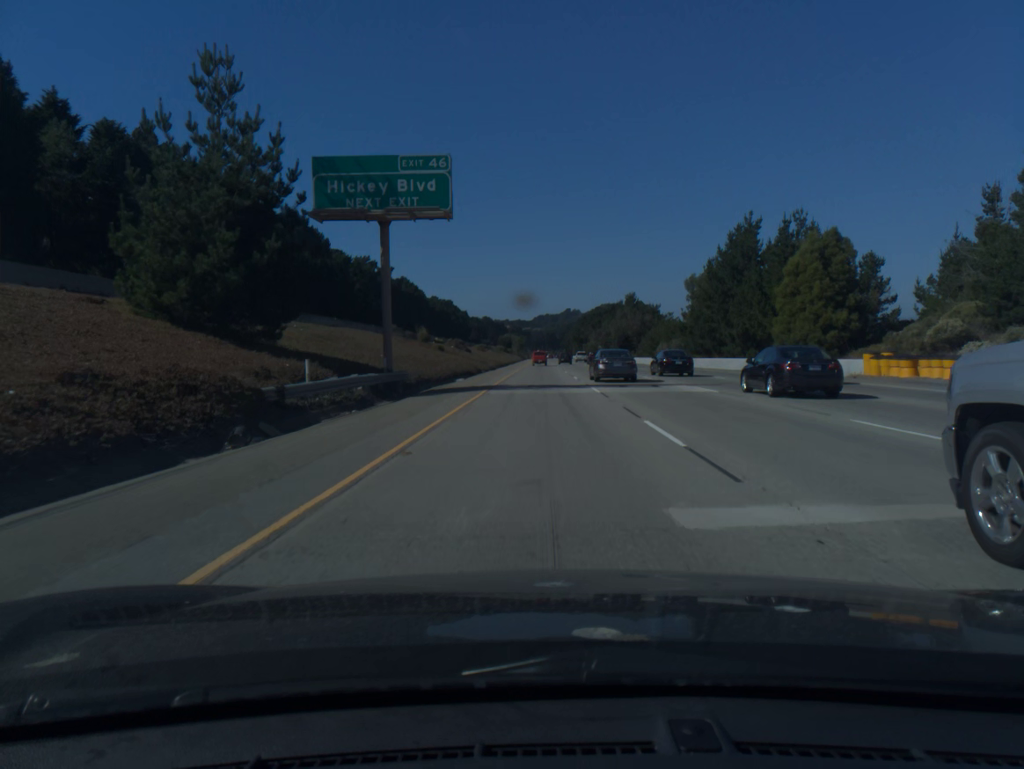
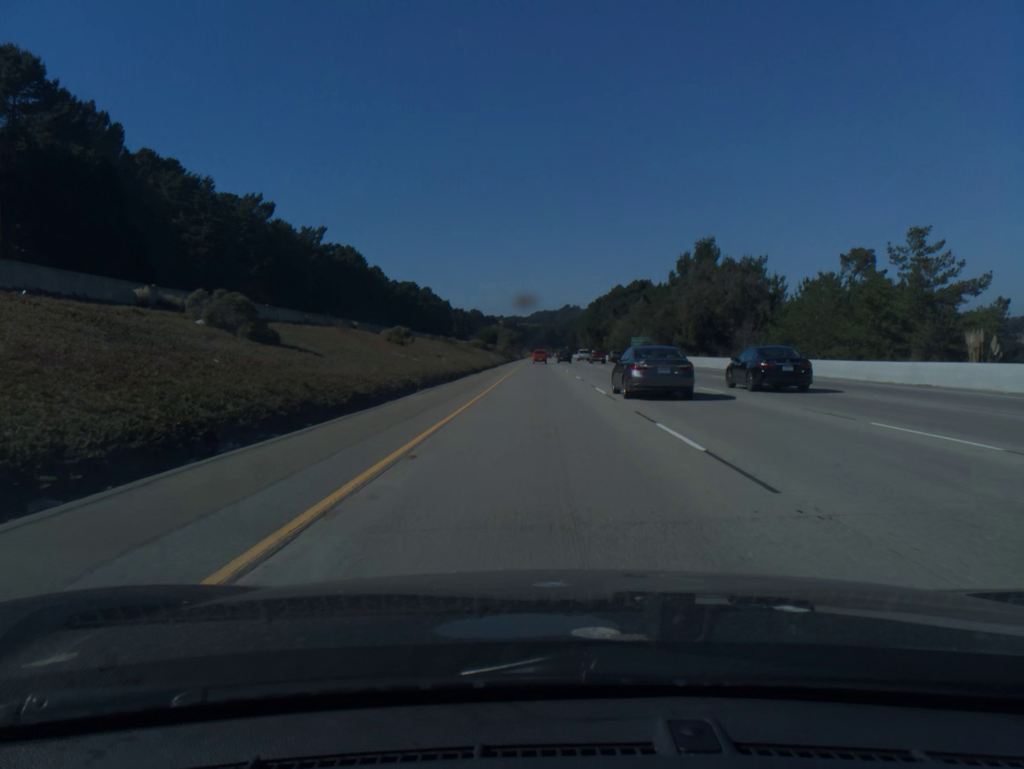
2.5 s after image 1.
(-0.2, +88.0) m; 0°
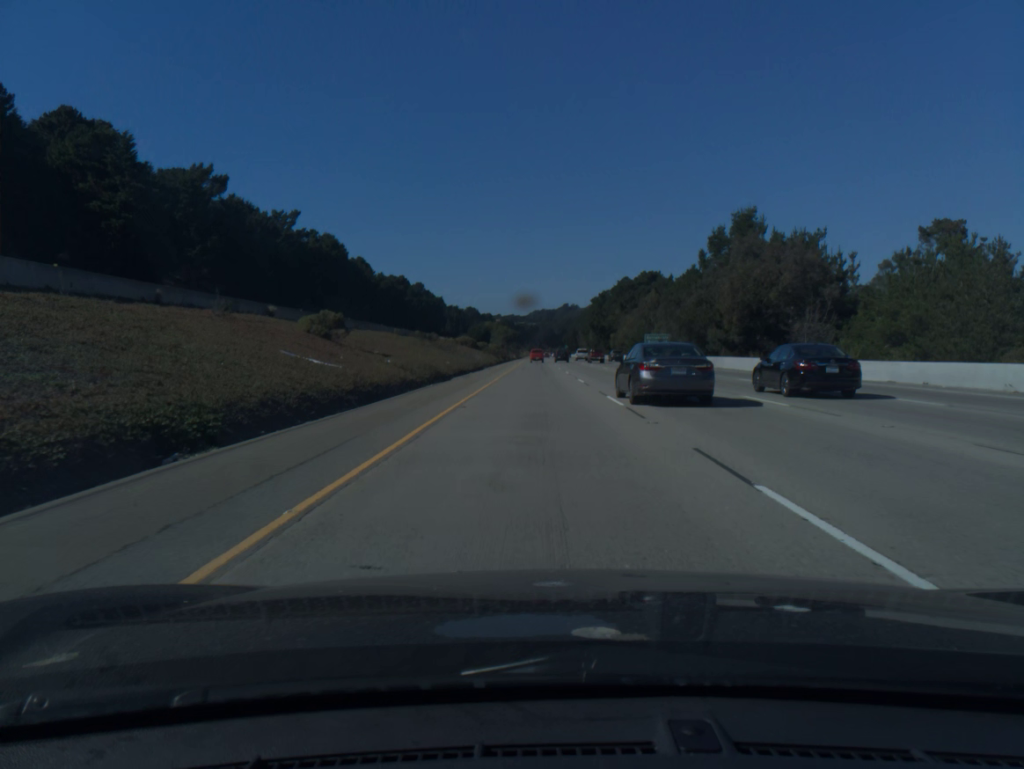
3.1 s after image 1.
(0.0, +21.2) m; 0°
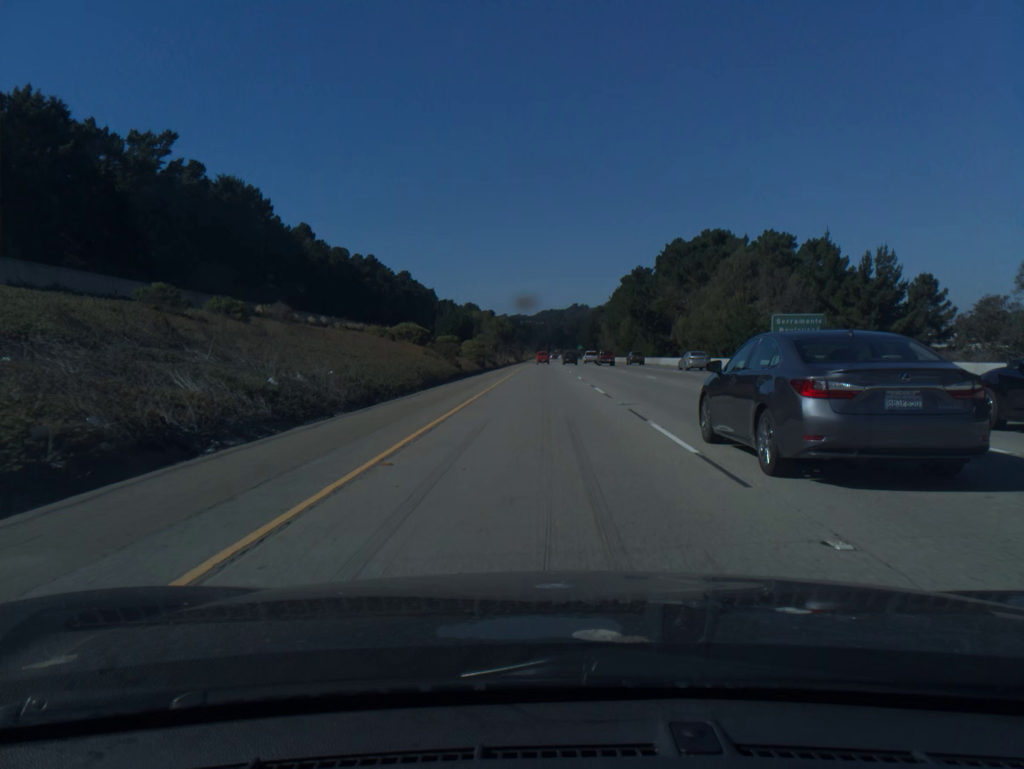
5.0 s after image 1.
(-0.3, +66.8) m; -1°
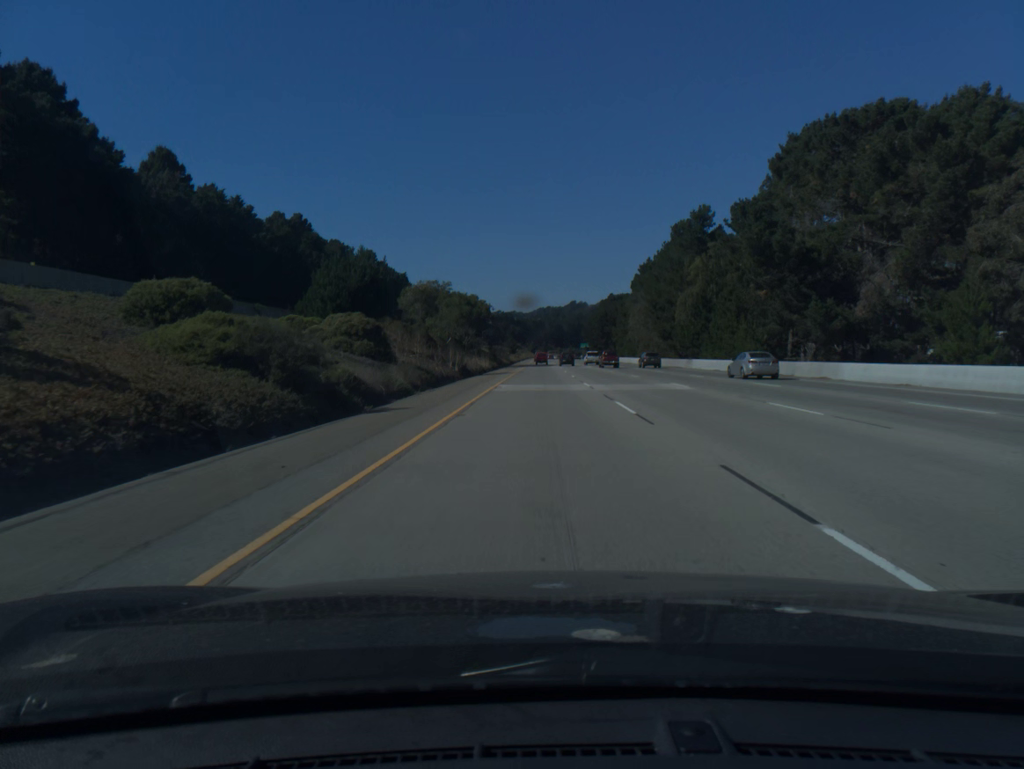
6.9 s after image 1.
(0.0, +66.2) m; 0°
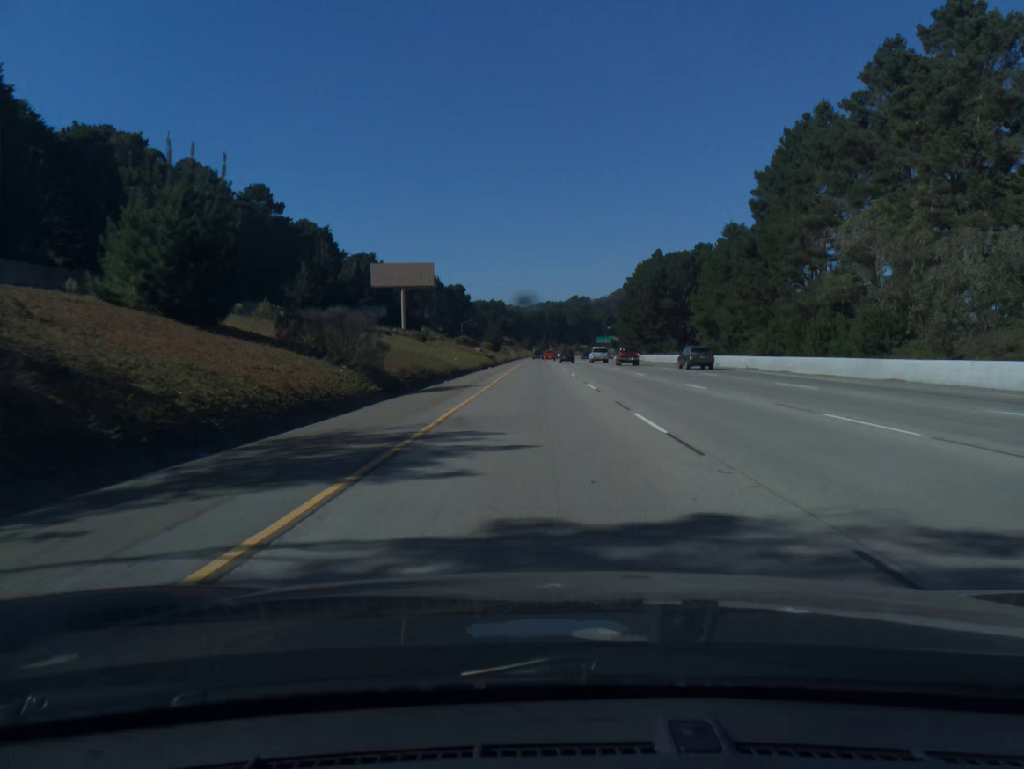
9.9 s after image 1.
(0.0, +106.5) m; 0°
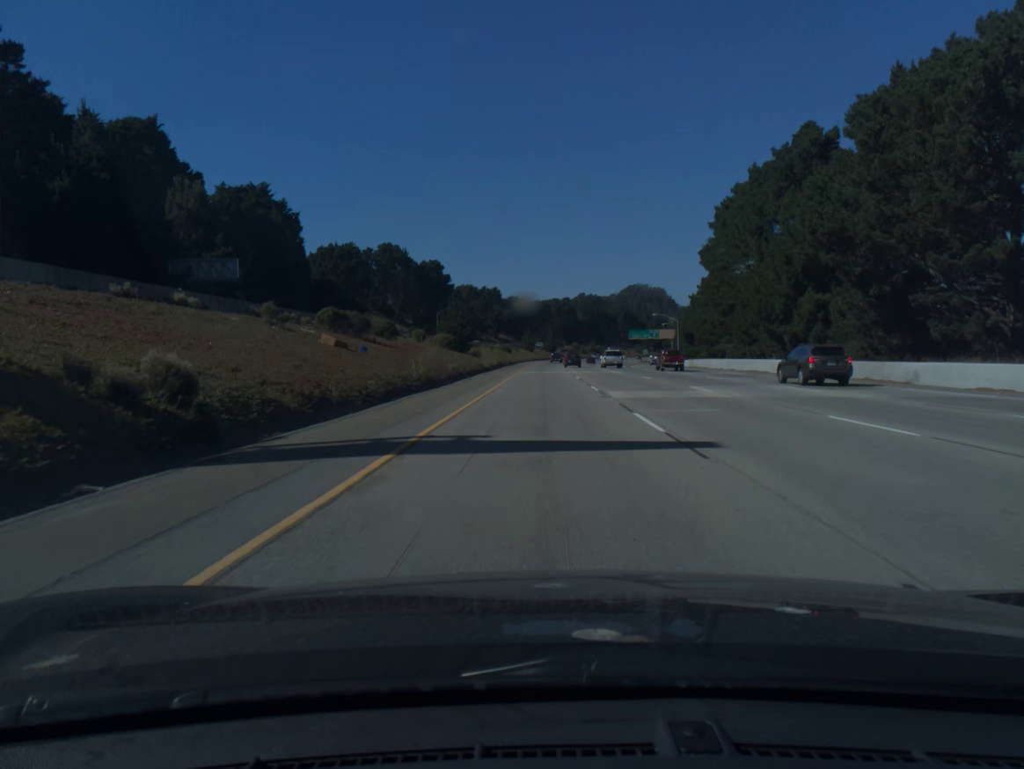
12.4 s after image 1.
(-0.1, +87.5) m; 0°
